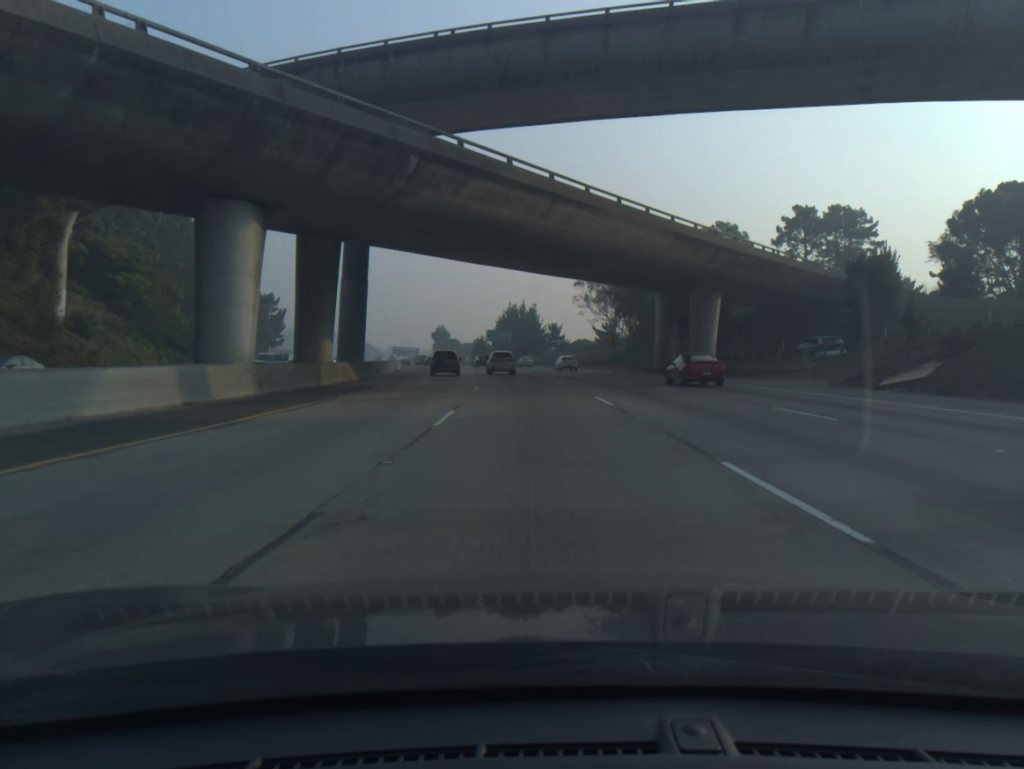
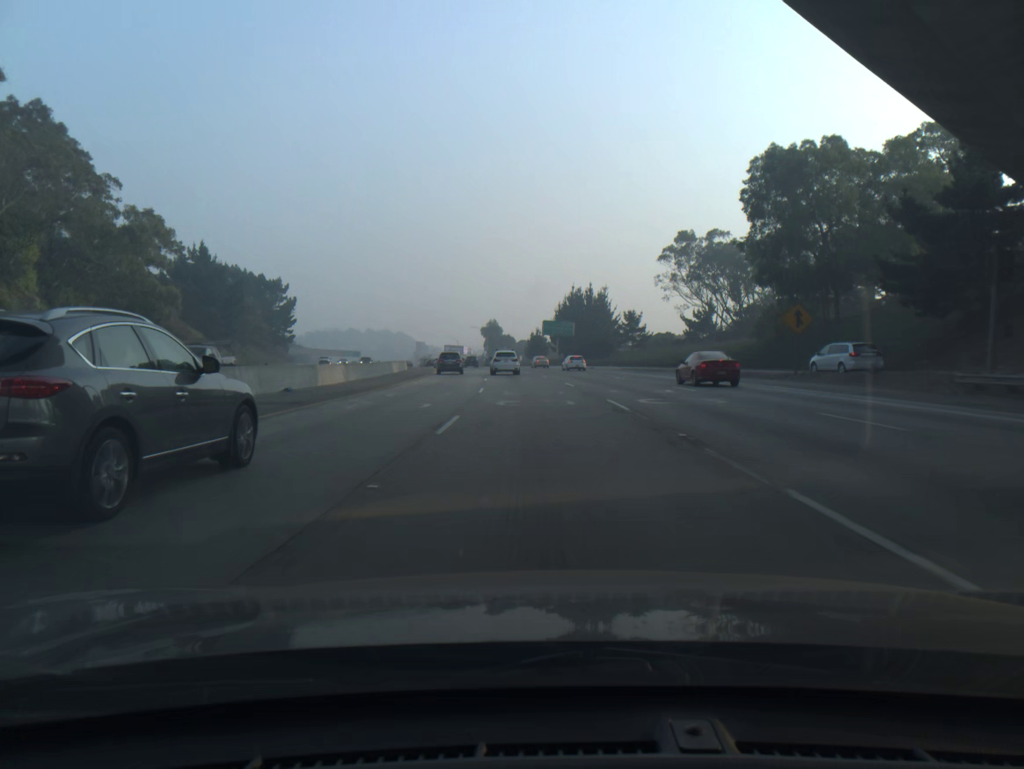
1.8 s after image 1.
(-1.8, +45.6) m; -5°
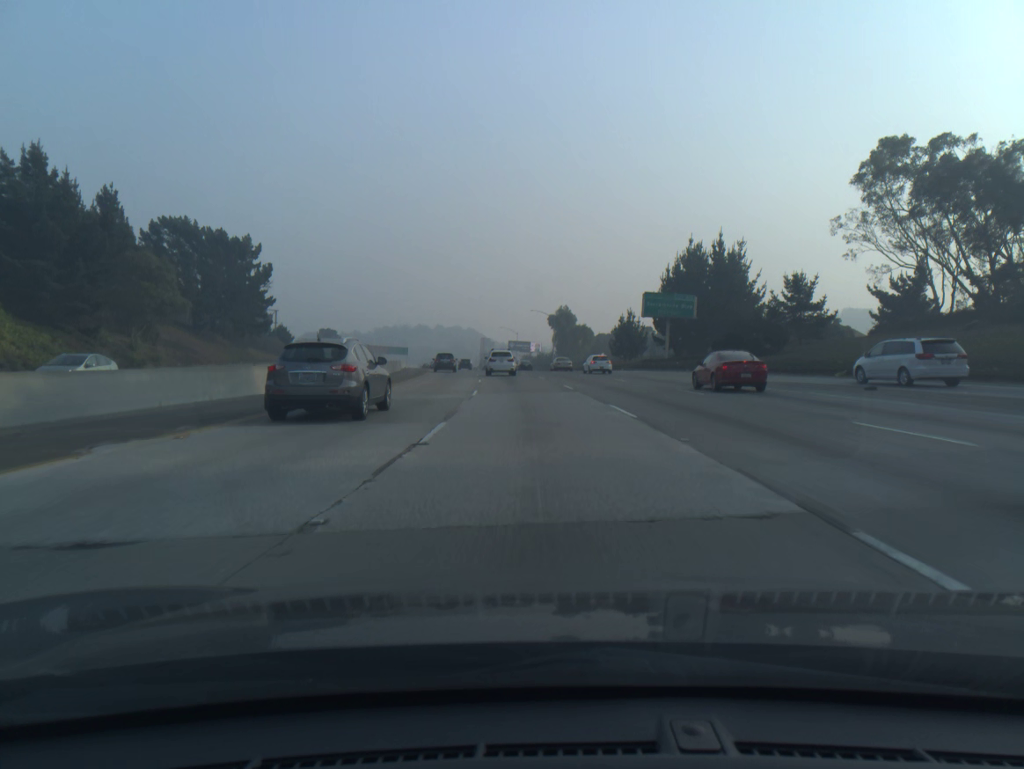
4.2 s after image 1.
(-2.7, +59.9) m; -5°
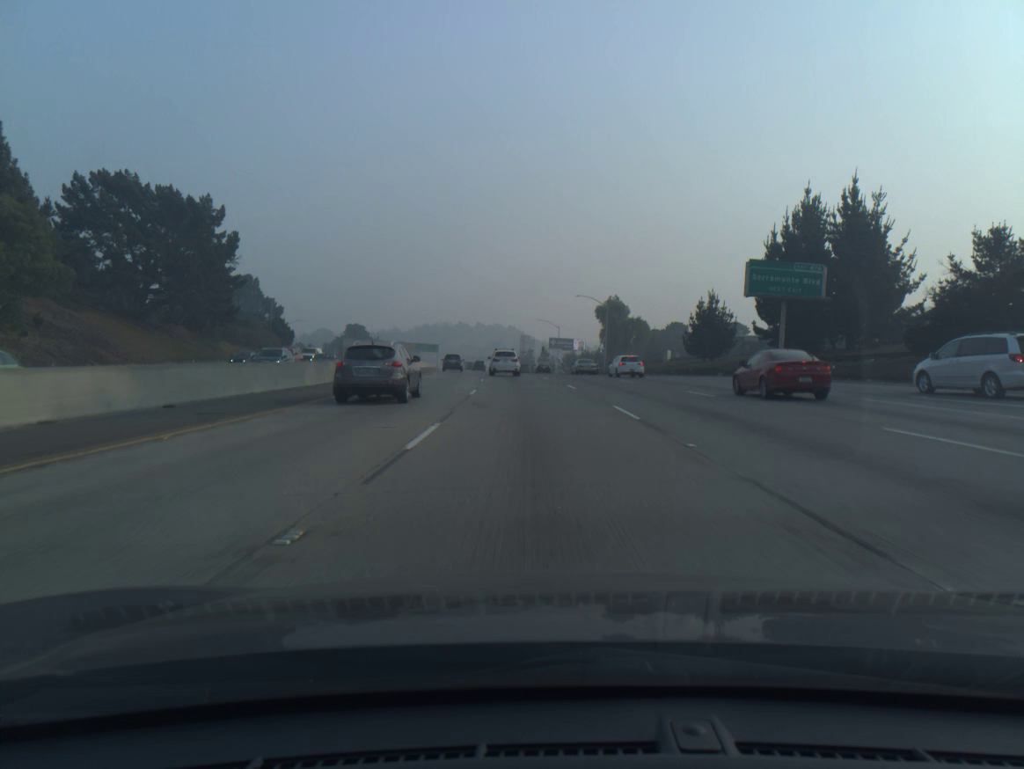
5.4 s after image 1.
(-0.8, +29.8) m; -3°
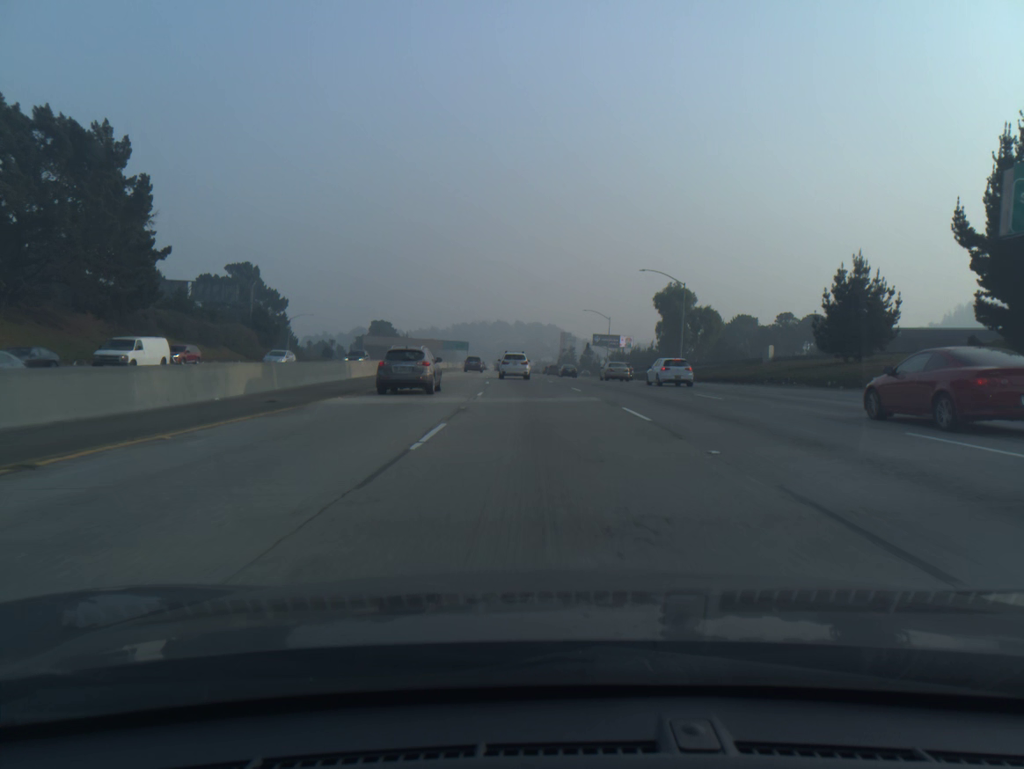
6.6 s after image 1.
(-0.8, +29.6) m; -3°
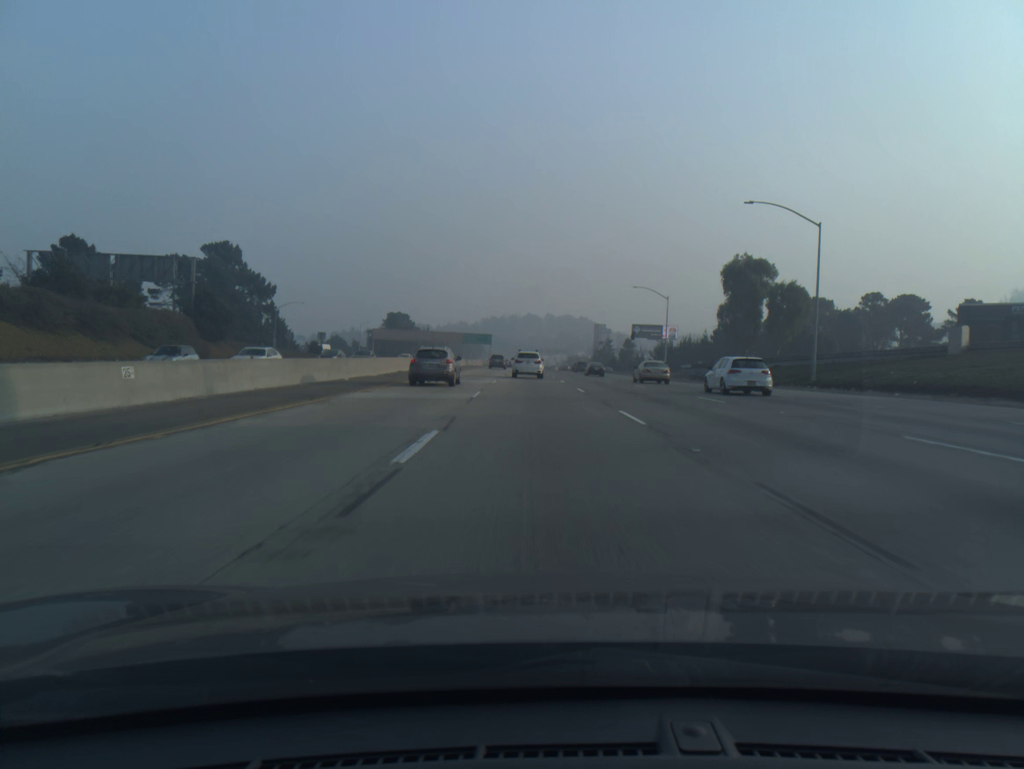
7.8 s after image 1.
(-0.6, +29.4) m; -2°
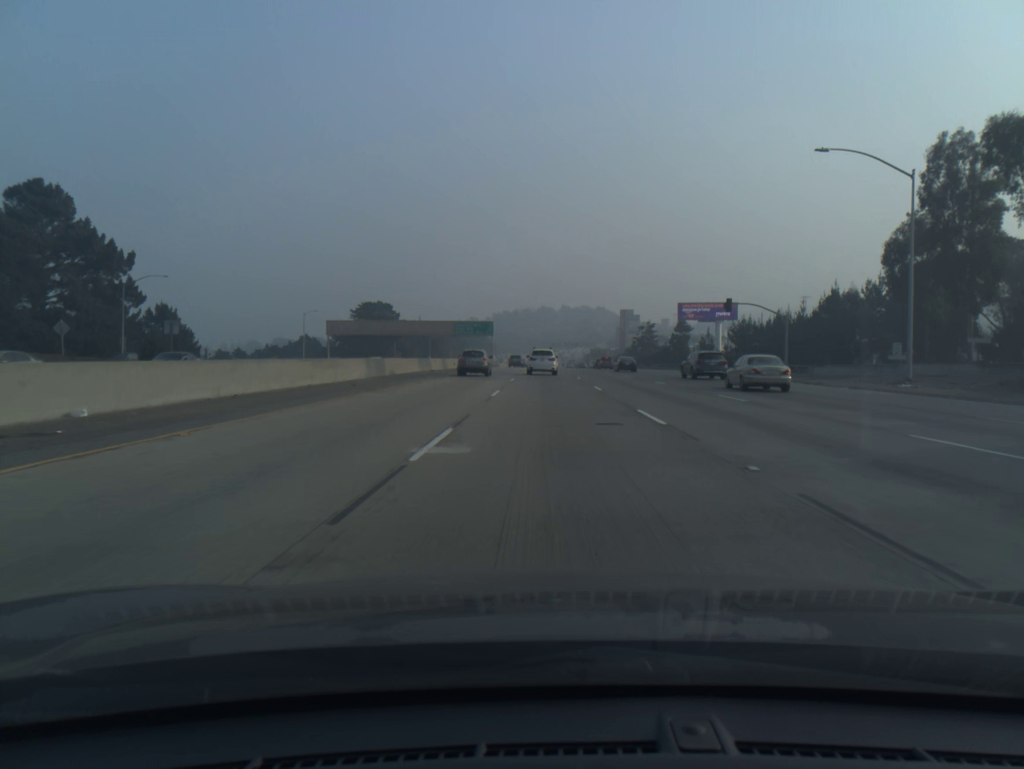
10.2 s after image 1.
(-1.2, +58.4) m; -1°
